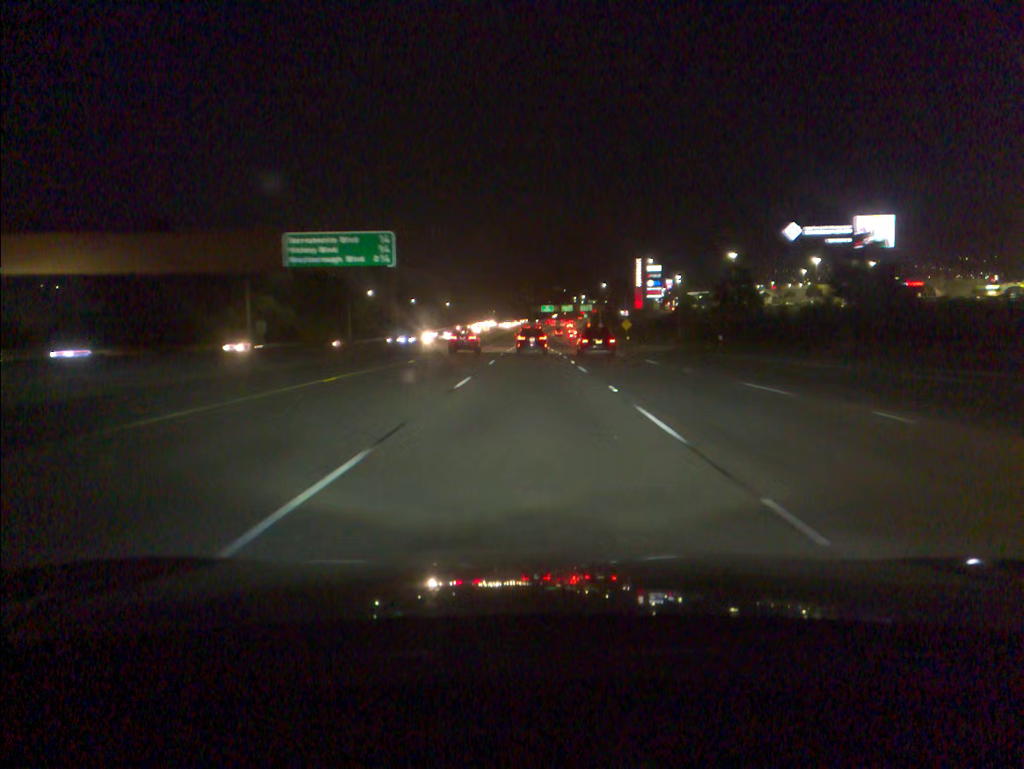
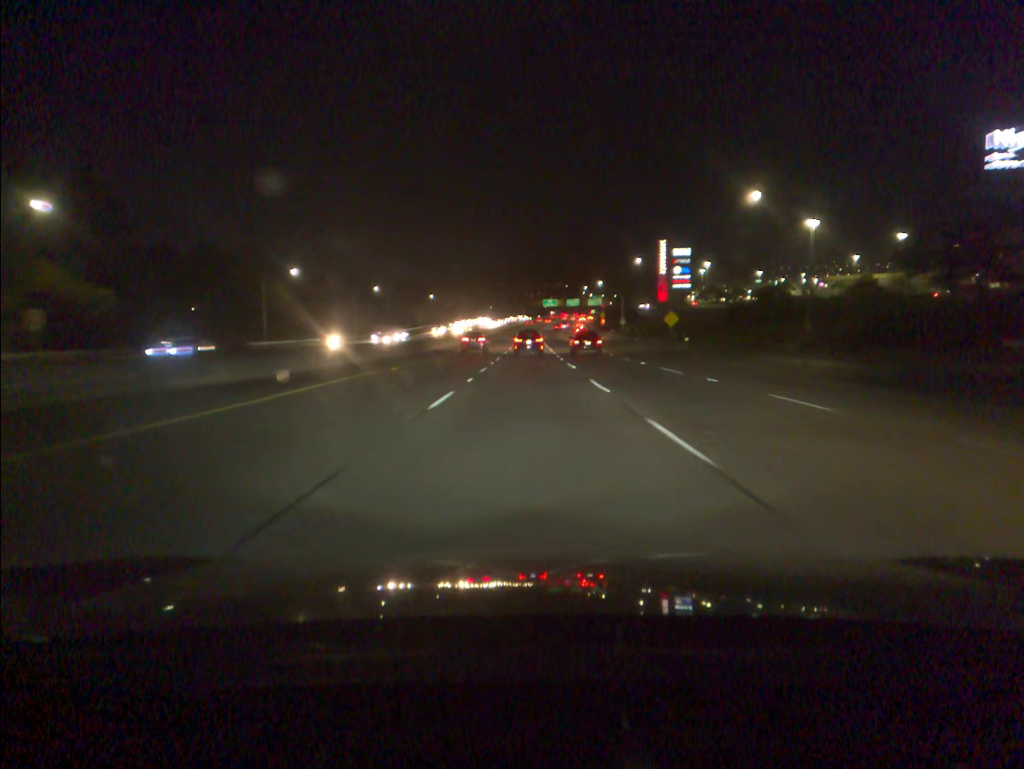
(0.0, +48.5) m; 0°
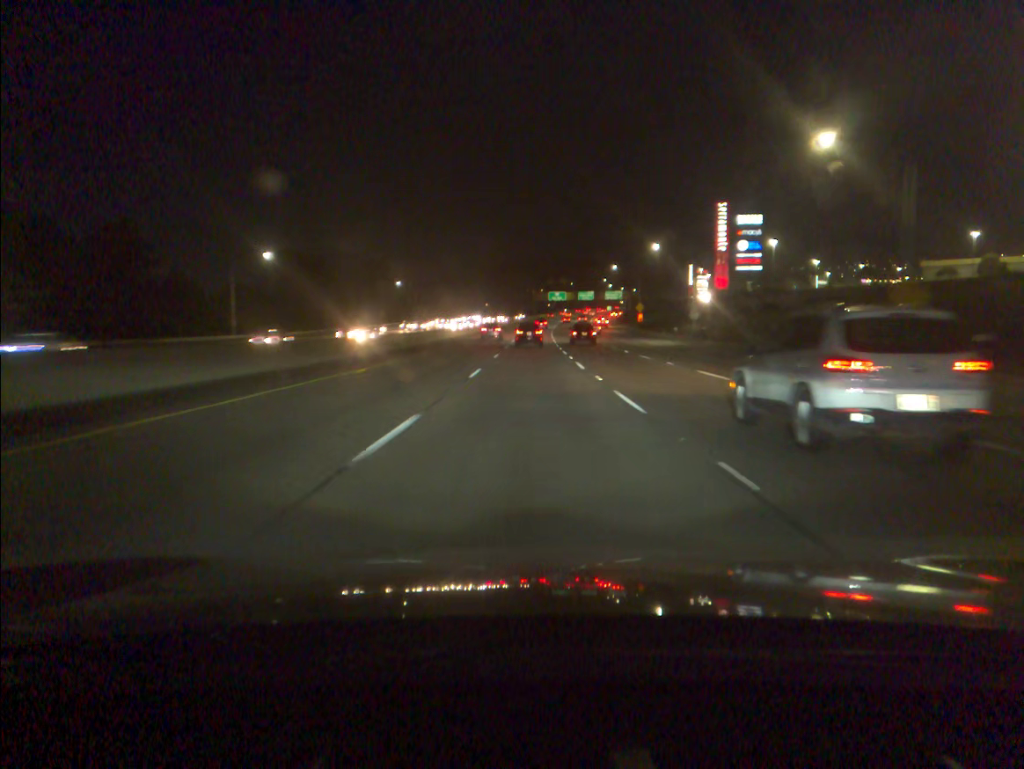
(-0.1, +65.1) m; 0°
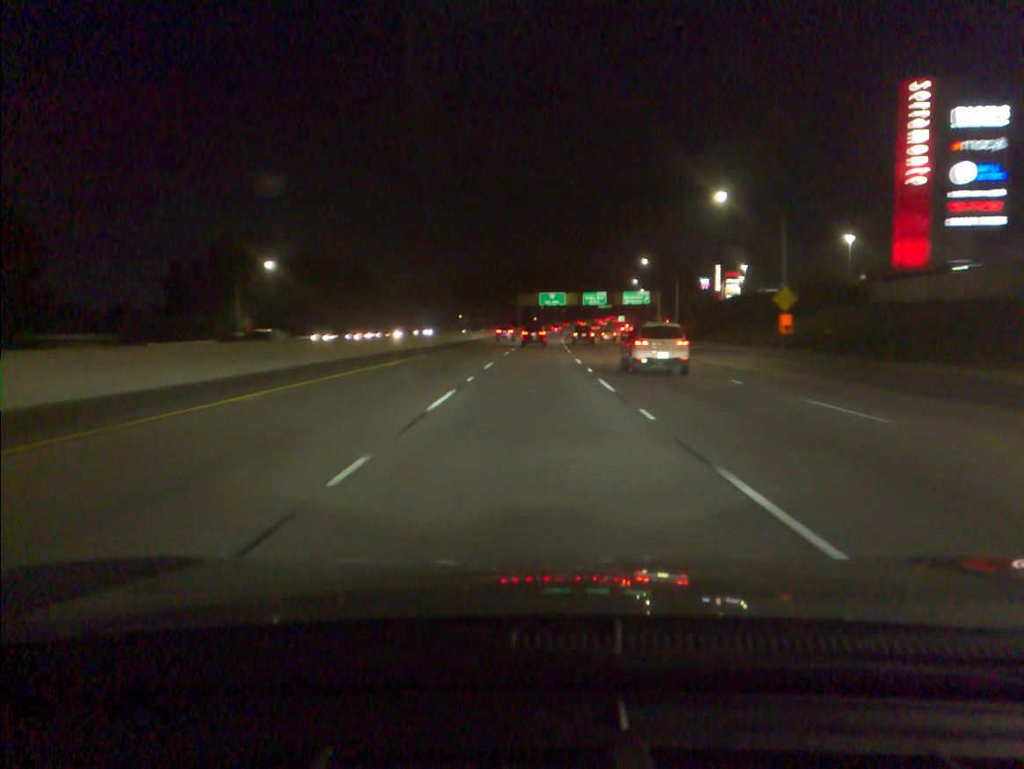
(+0.5, +82.9) m; +1°
